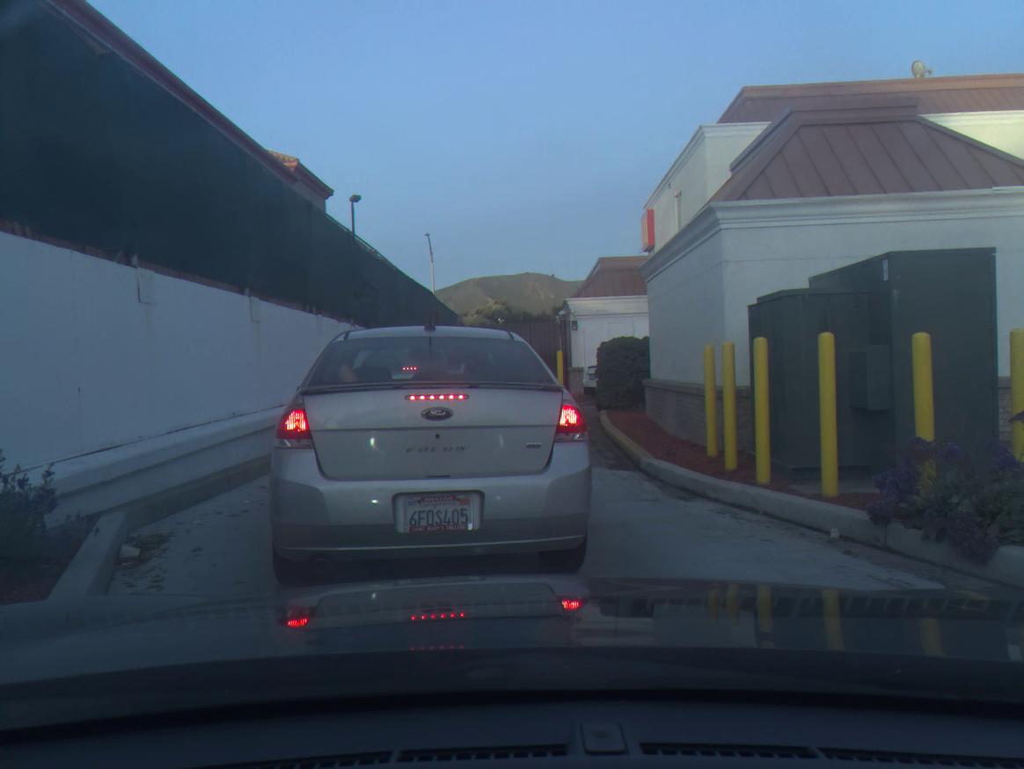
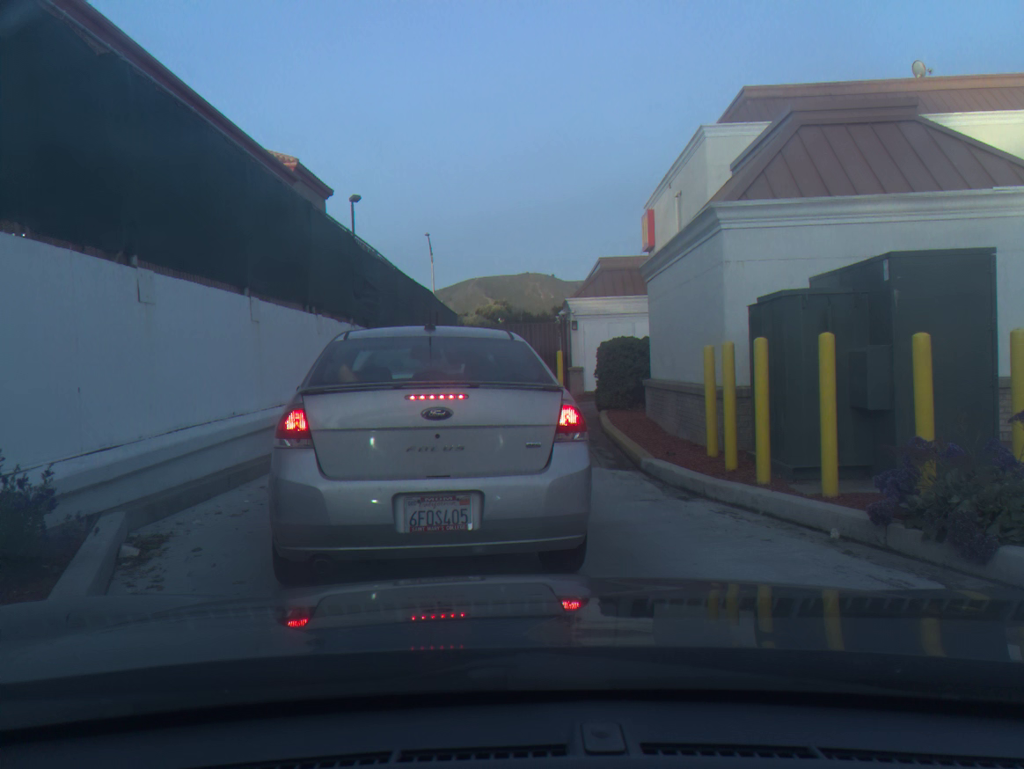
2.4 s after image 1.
(0.0, 0.0) m; 0°
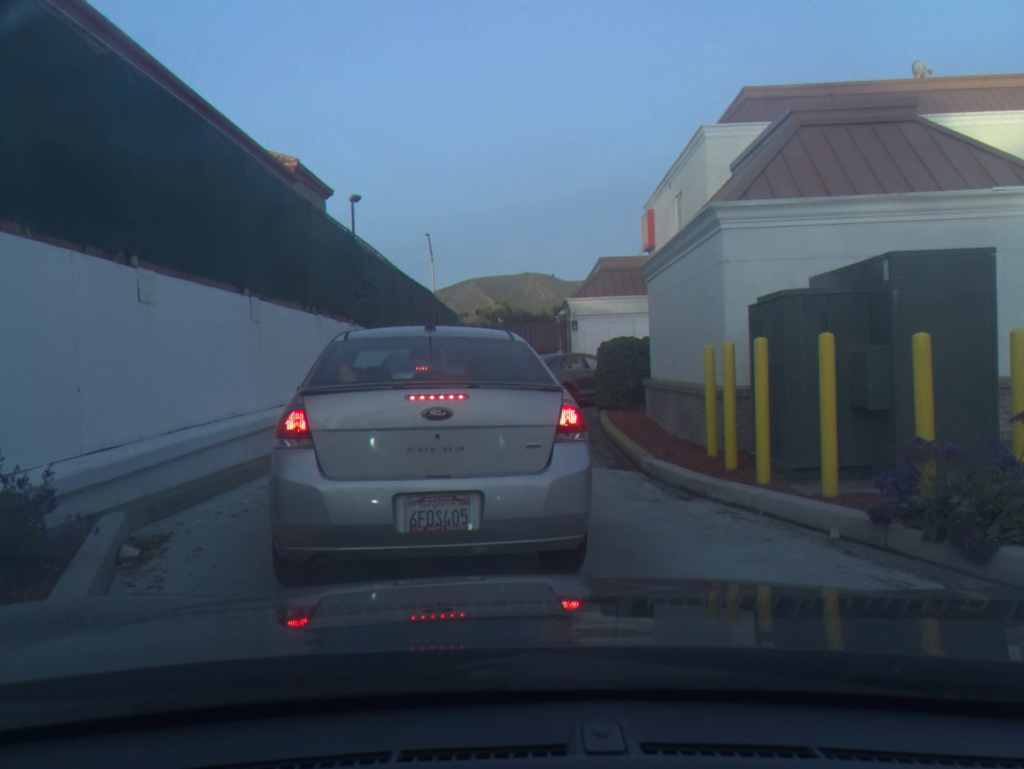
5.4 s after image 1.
(-0.1, 0.0) m; 0°
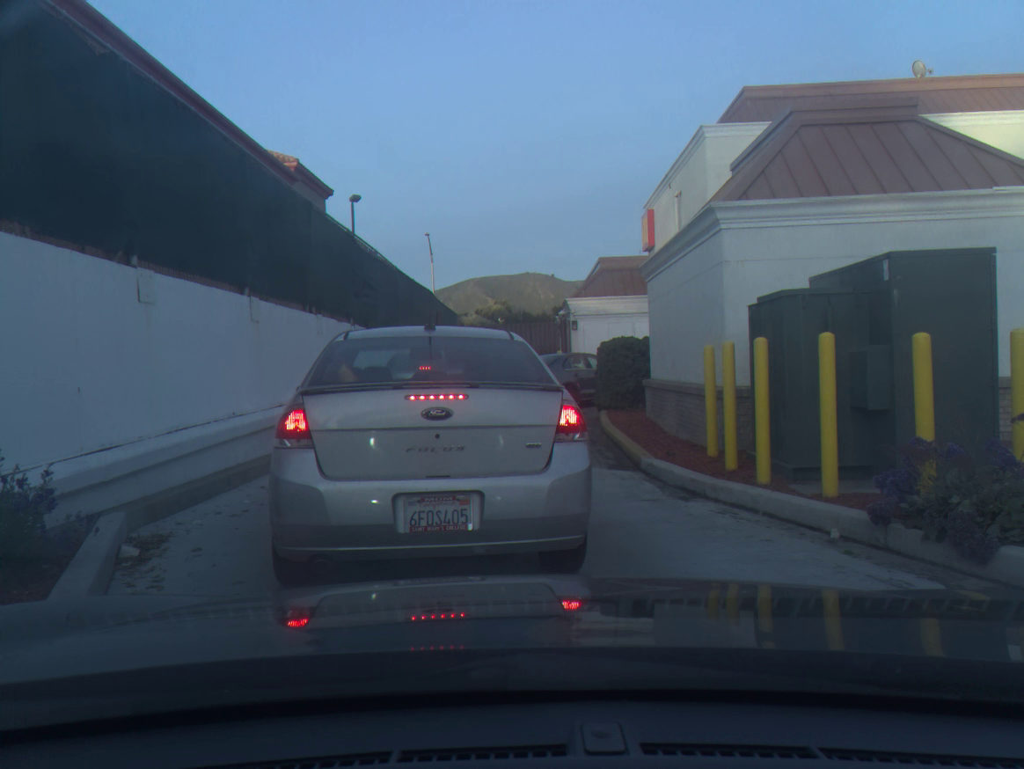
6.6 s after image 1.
(0.0, 0.0) m; 0°
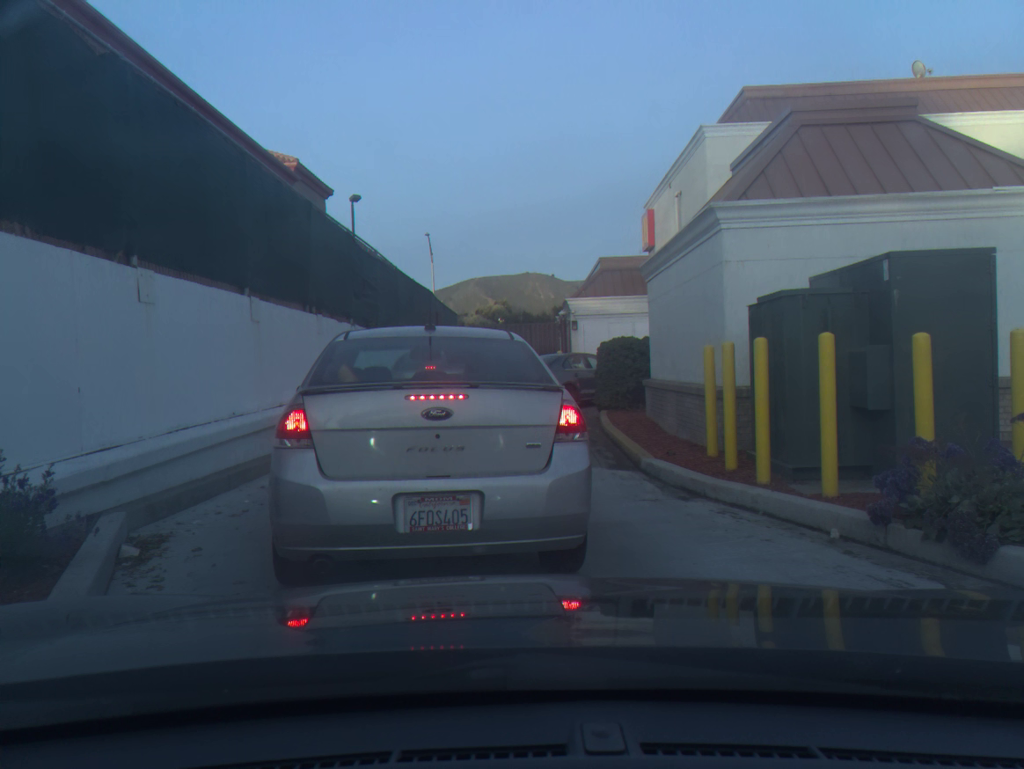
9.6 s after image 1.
(0.0, 0.0) m; 0°
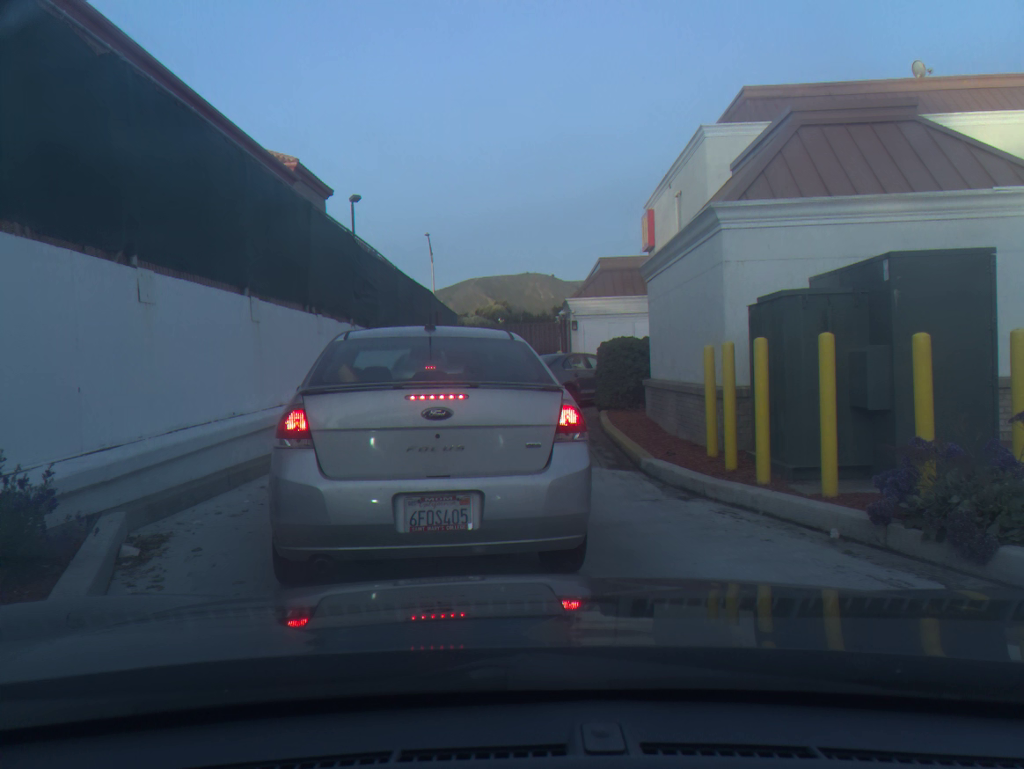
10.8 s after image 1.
(0.0, 0.0) m; 0°
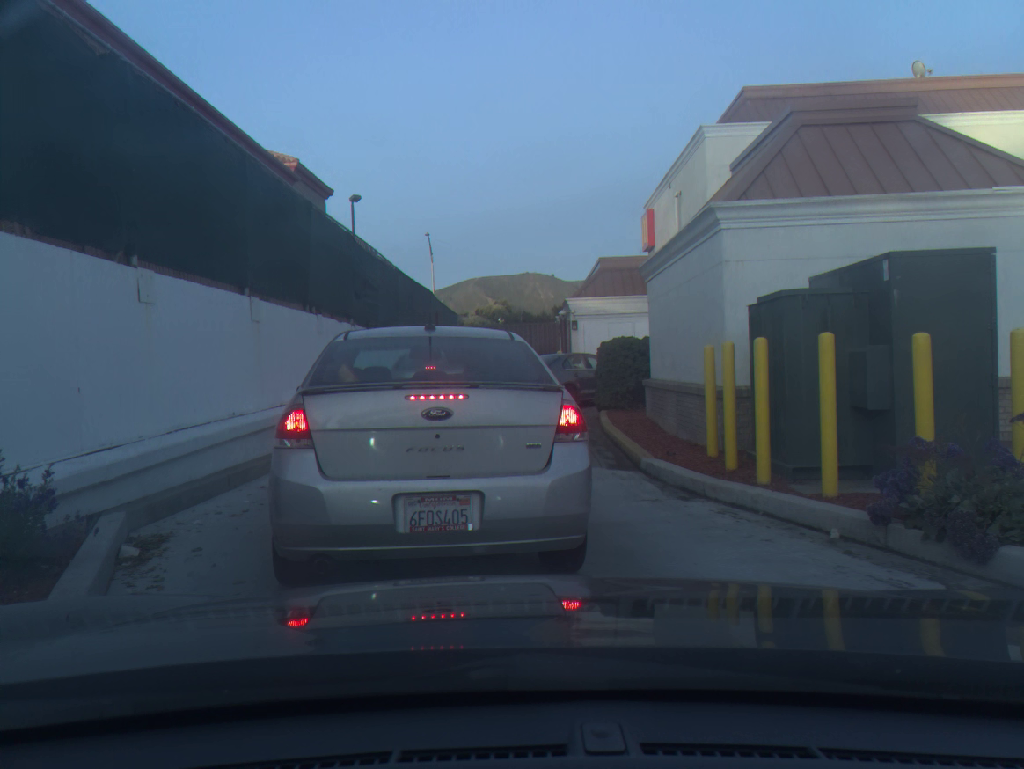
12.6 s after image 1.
(0.0, 0.0) m; 0°
